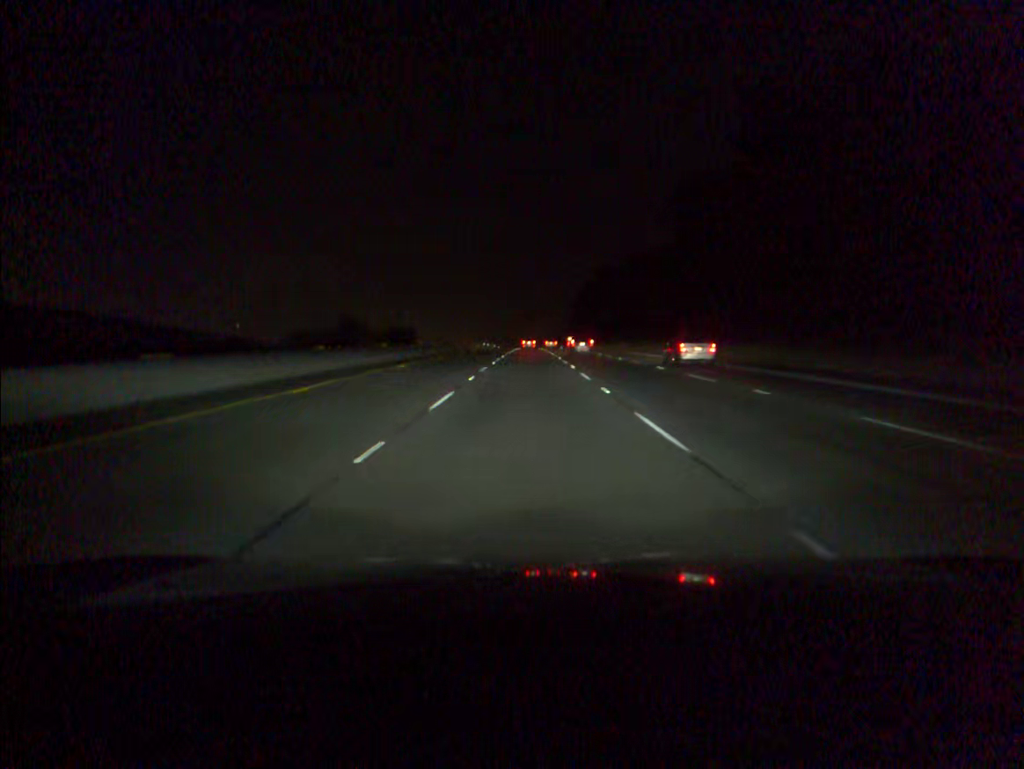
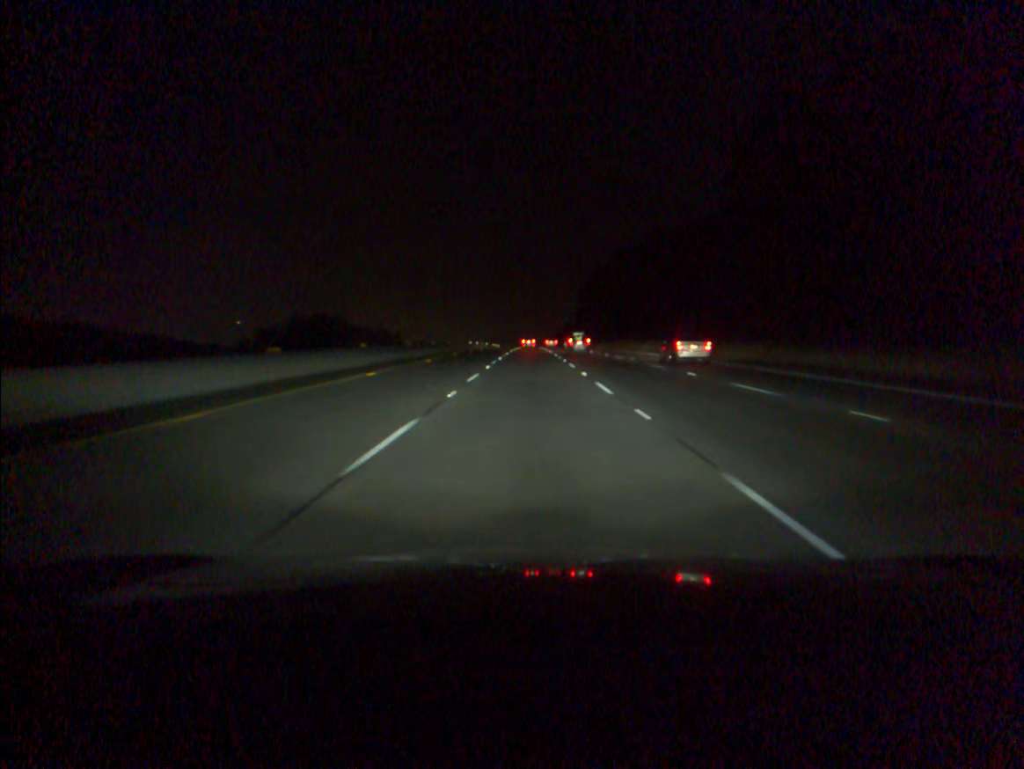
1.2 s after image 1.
(0.0, +35.5) m; 0°
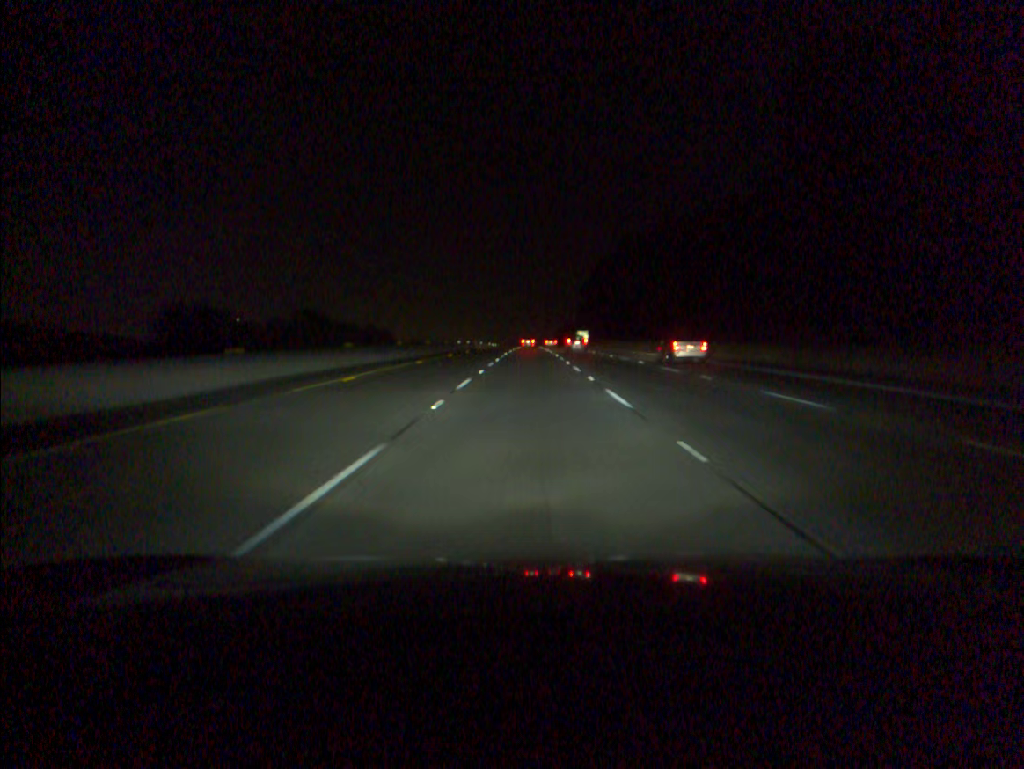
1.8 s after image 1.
(0.0, +17.8) m; 0°
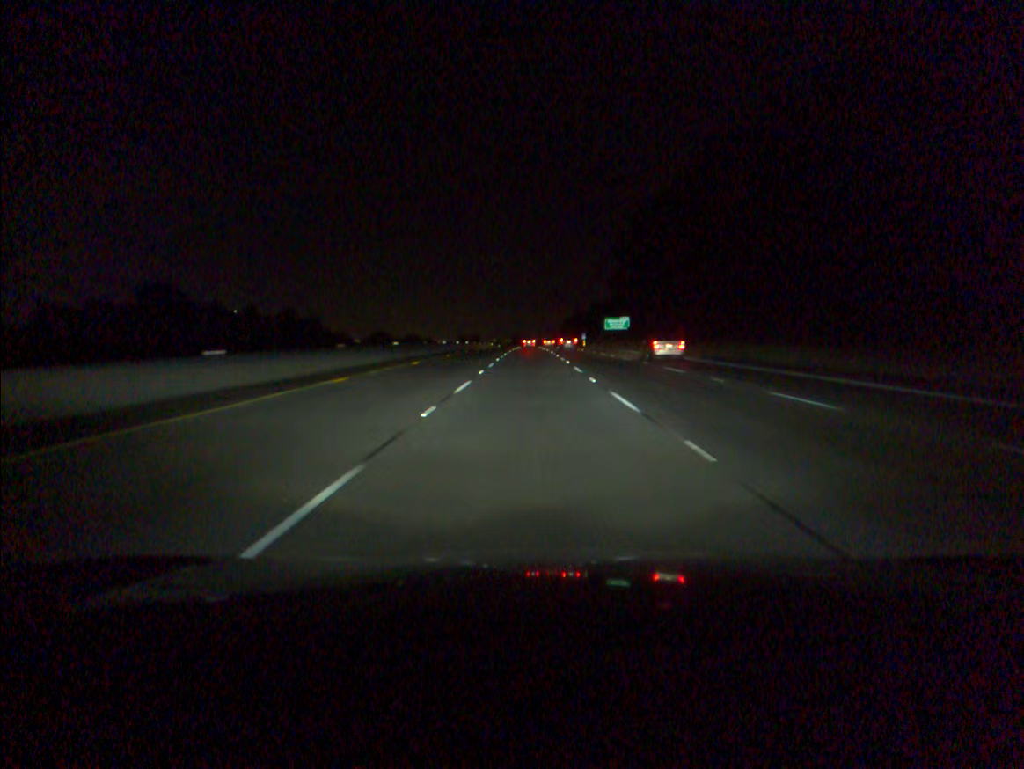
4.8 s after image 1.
(0.0, +88.9) m; 0°
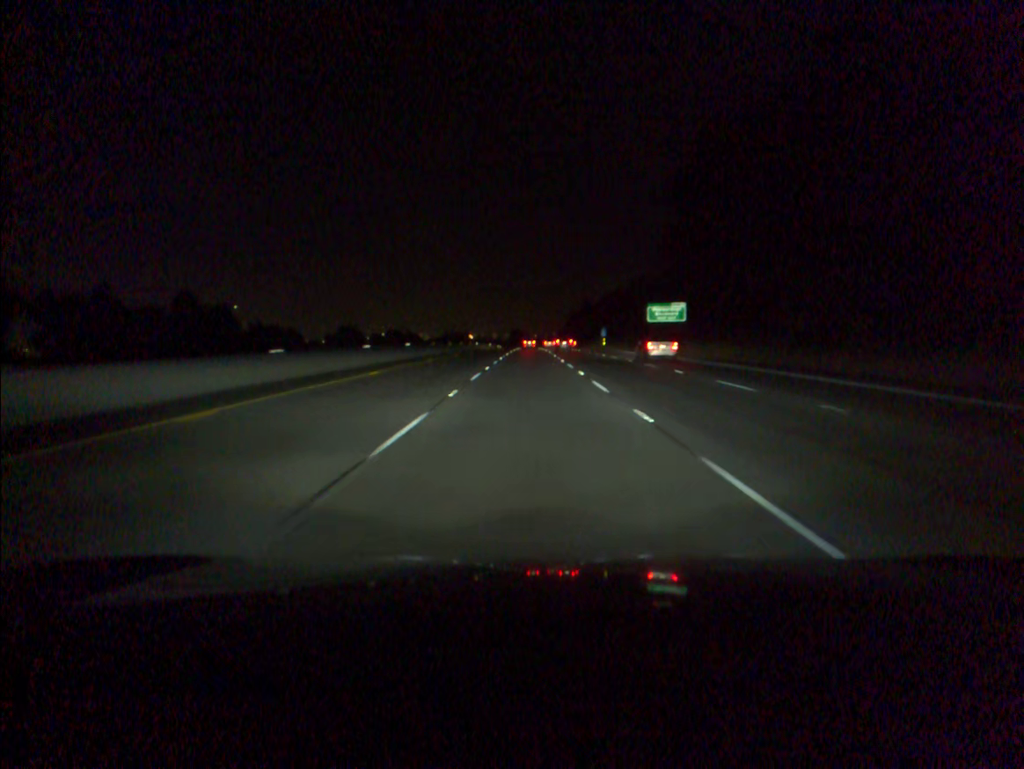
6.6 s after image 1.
(0.0, +53.3) m; 0°
